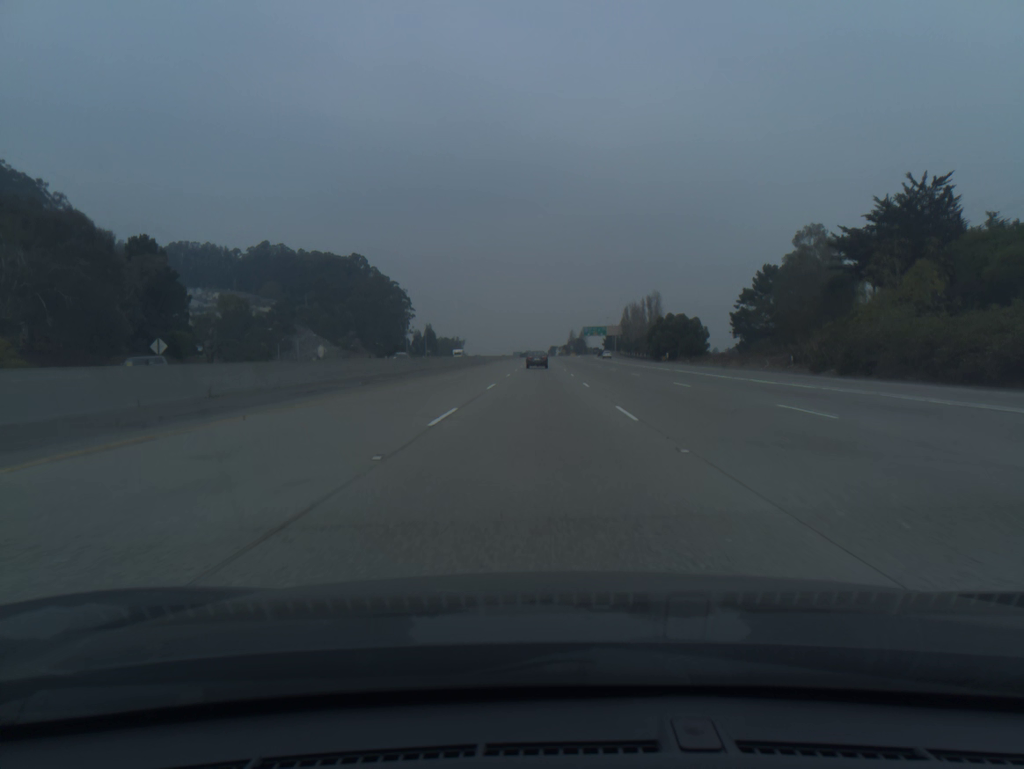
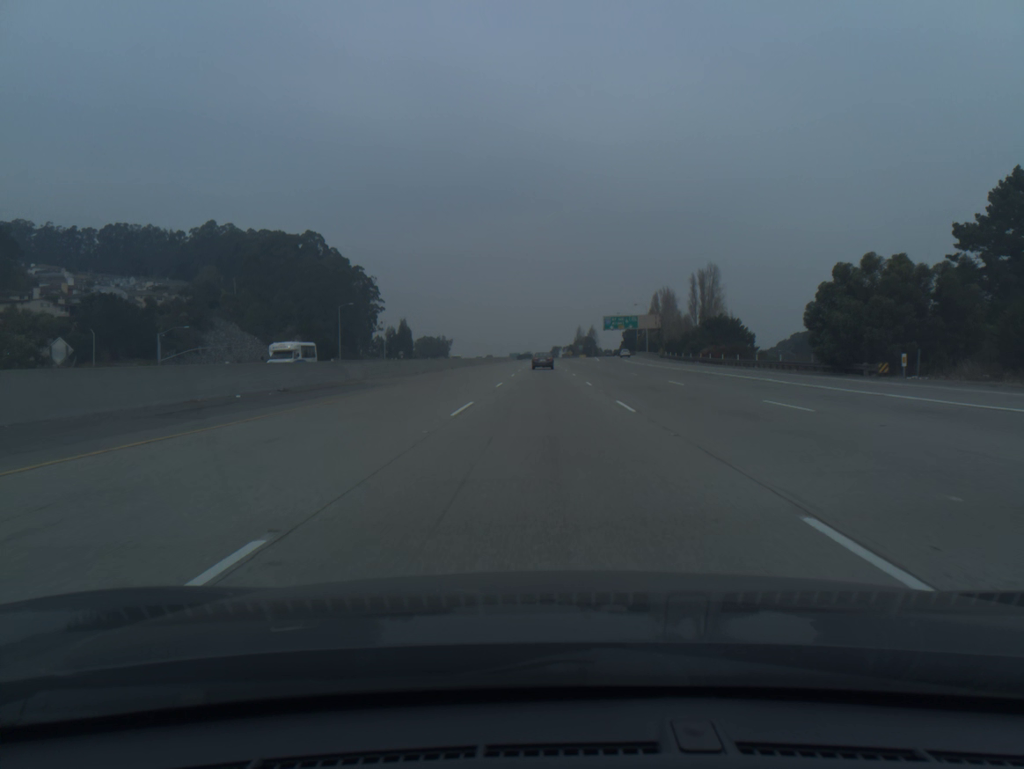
(-0.1, +70.7) m; 0°
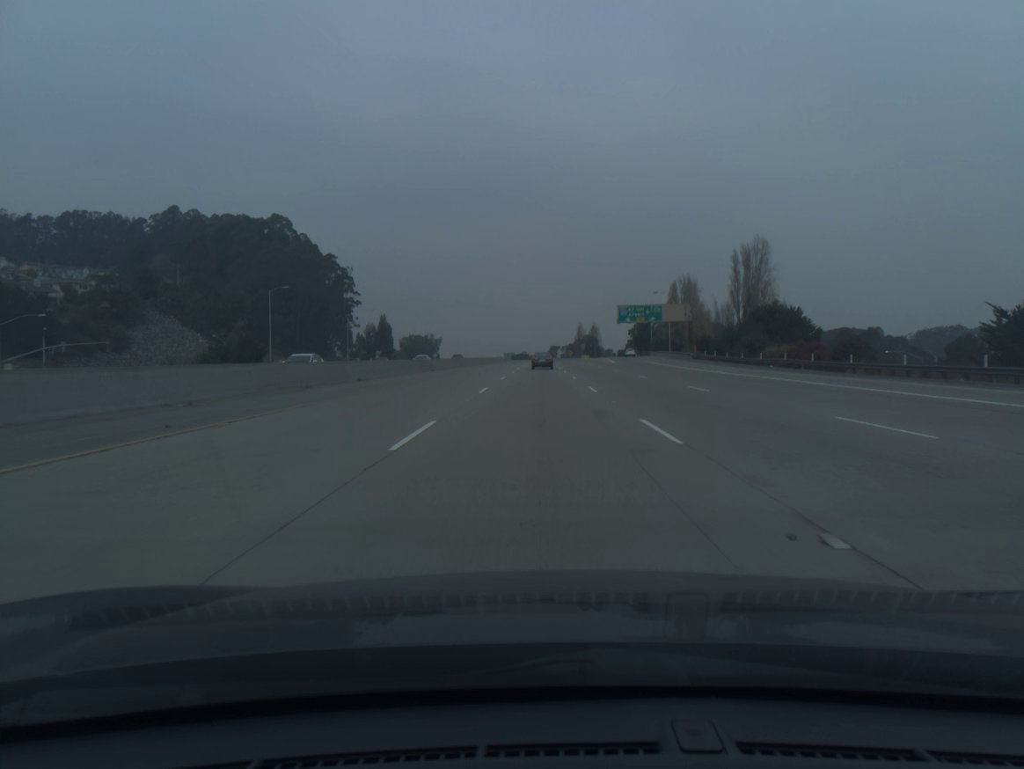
(+0.1, +35.5) m; 0°
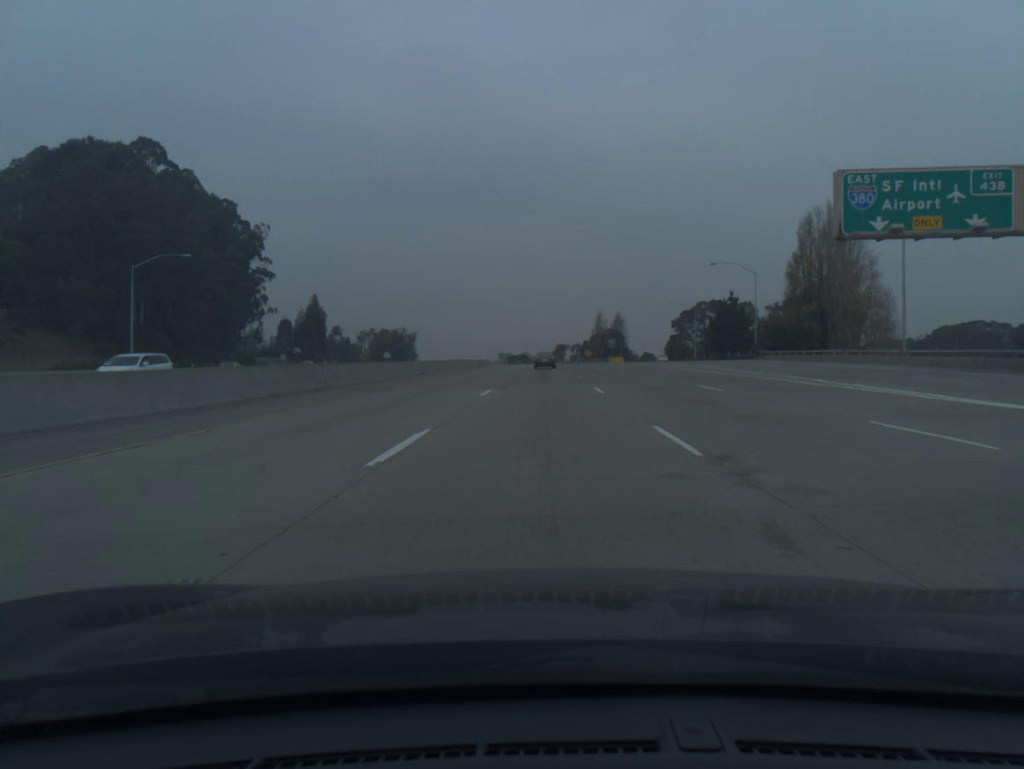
(-0.3, +88.9) m; 0°
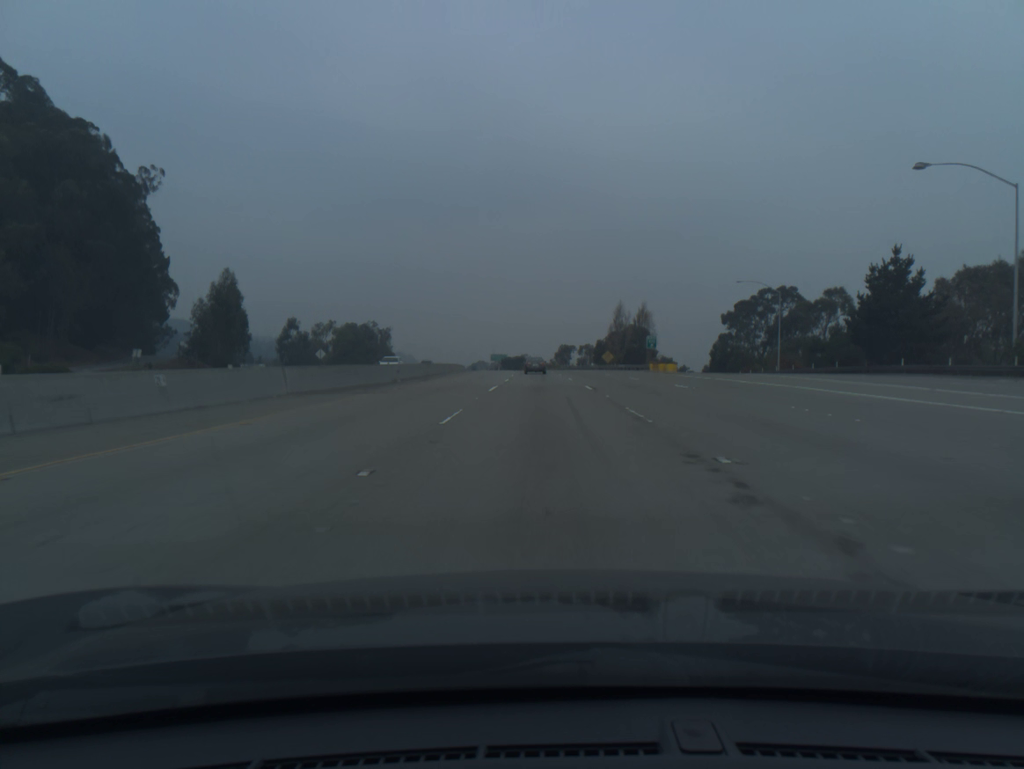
(0.0, +53.5) m; 0°
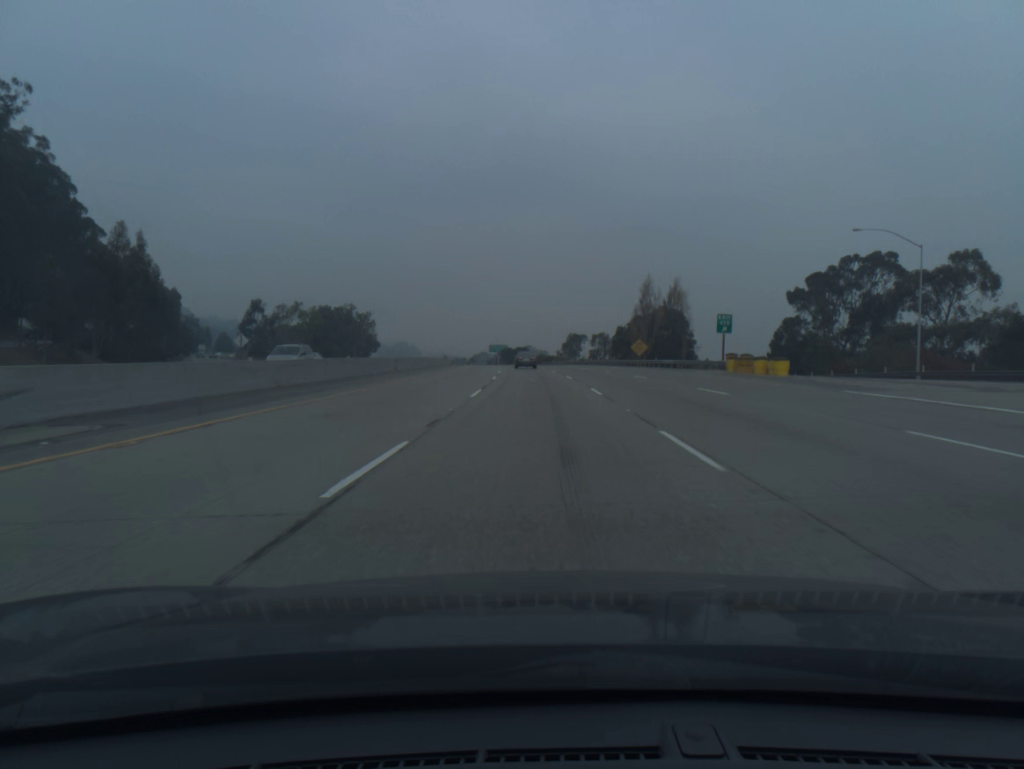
(-0.1, +35.7) m; 0°
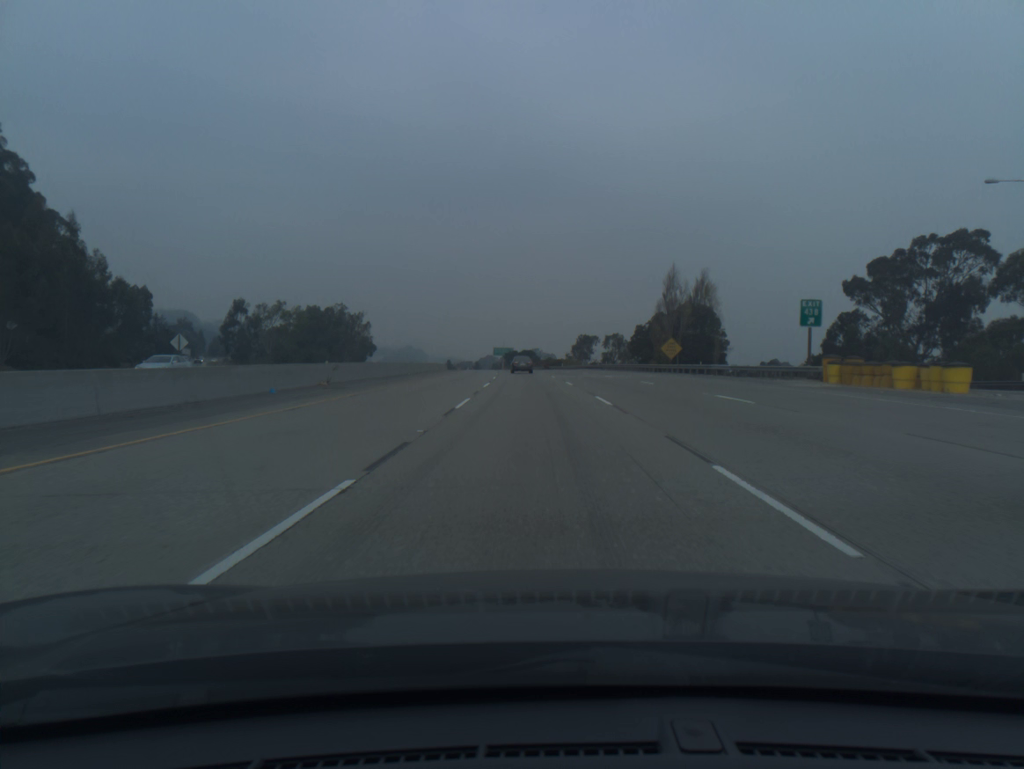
(-0.1, +17.9) m; 0°
